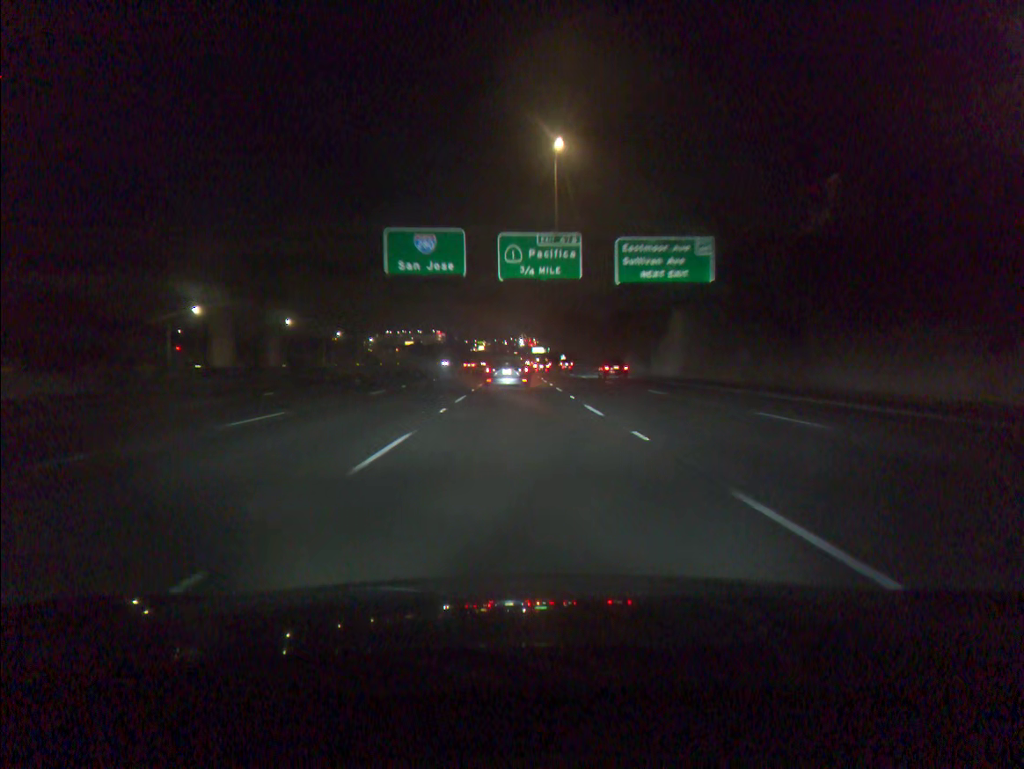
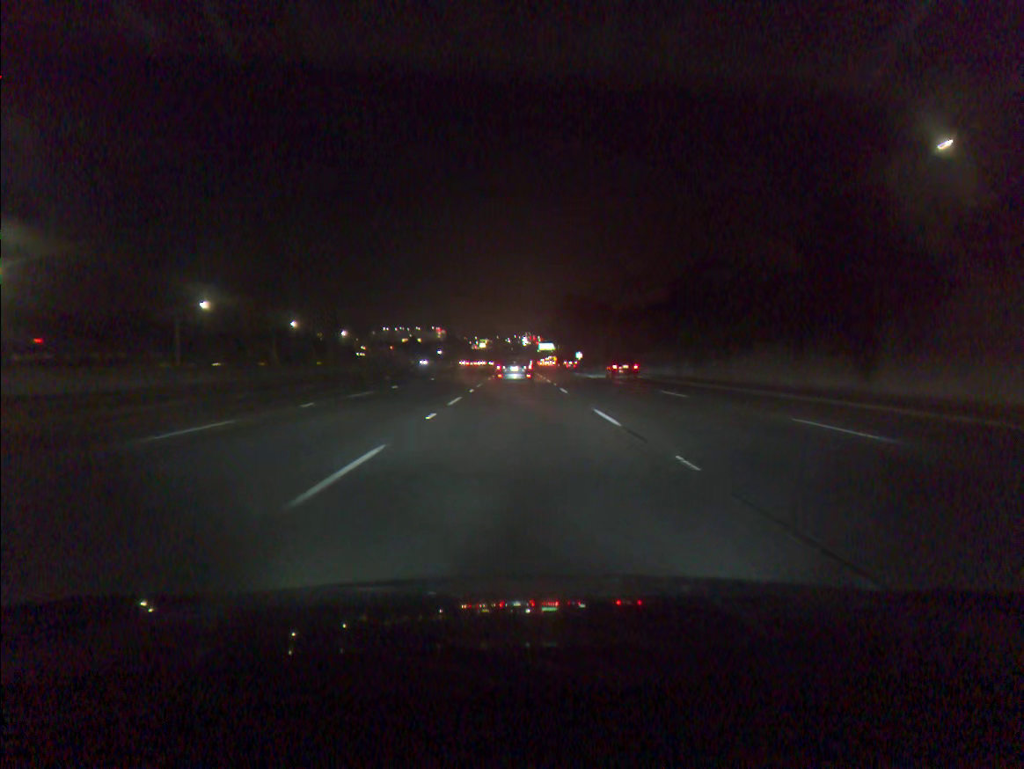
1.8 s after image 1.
(-0.3, +47.0) m; 0°
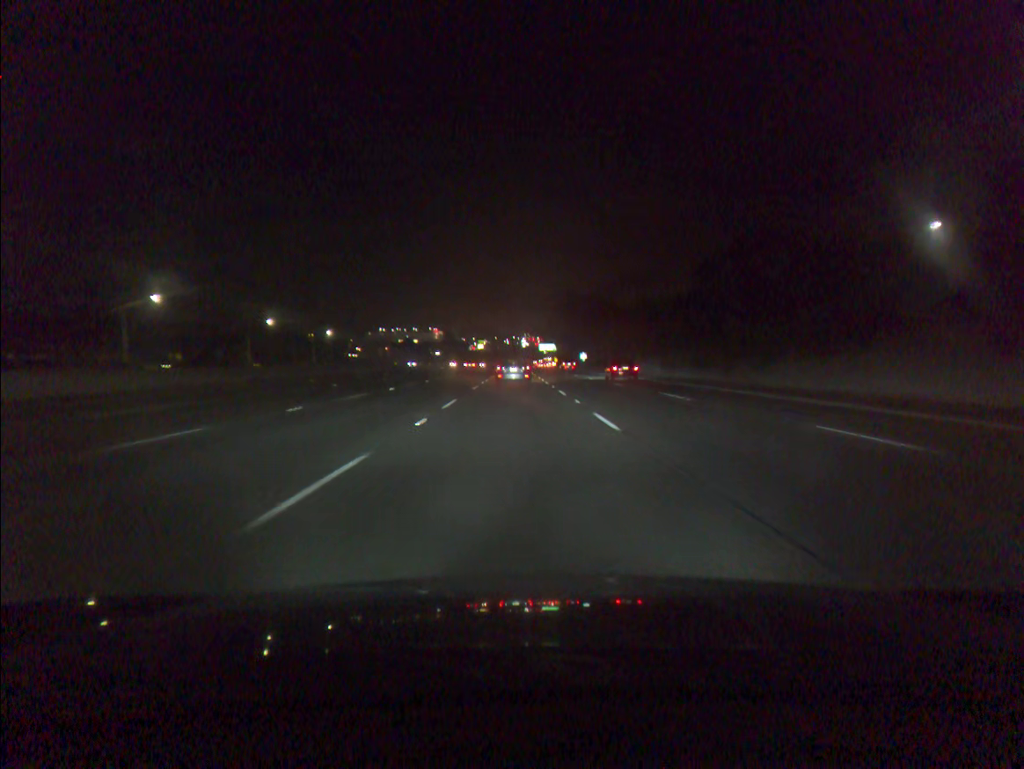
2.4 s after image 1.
(0.0, +15.5) m; 0°
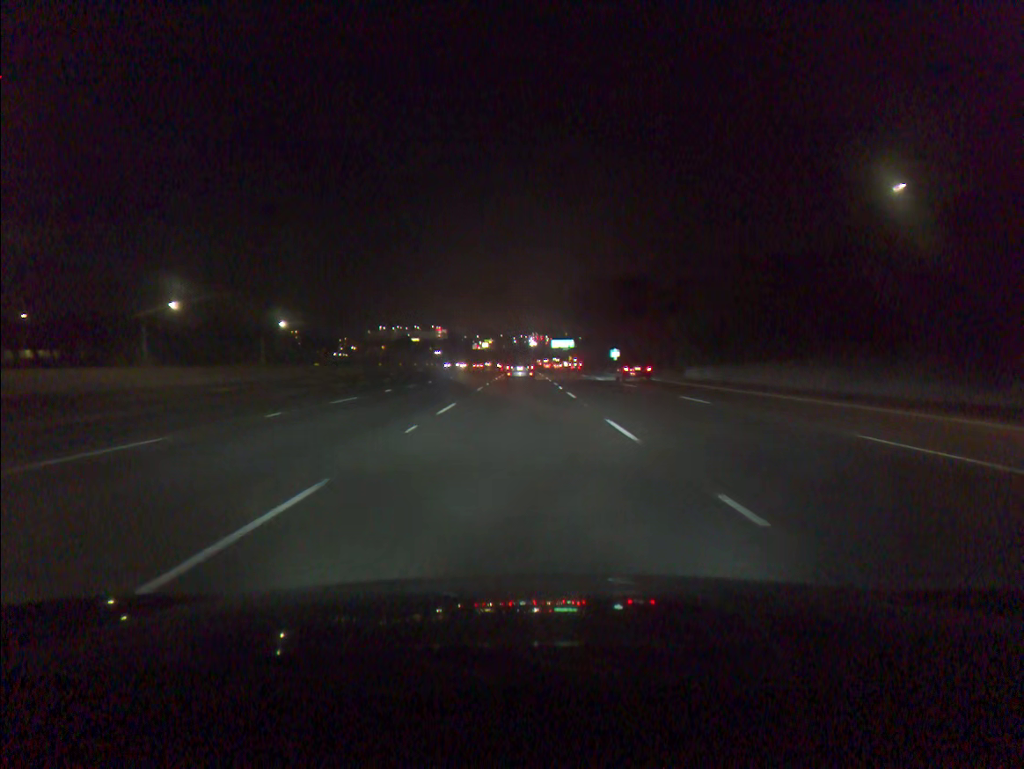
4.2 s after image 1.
(-0.2, +45.8) m; -1°
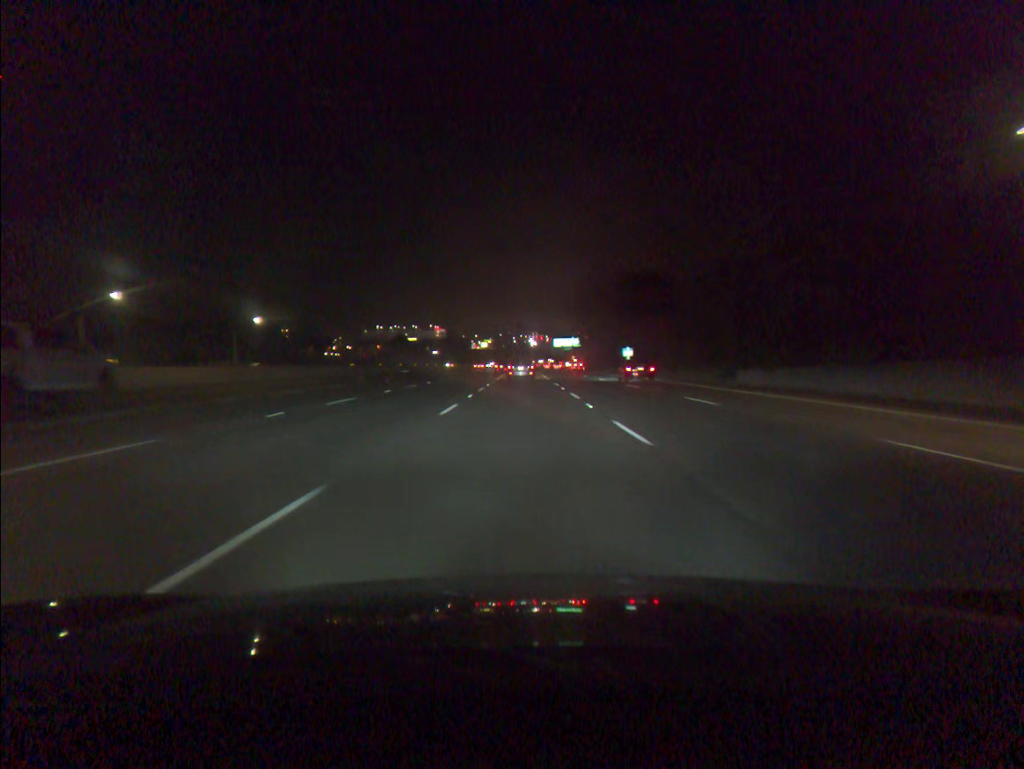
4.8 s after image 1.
(0.0, +15.1) m; 0°
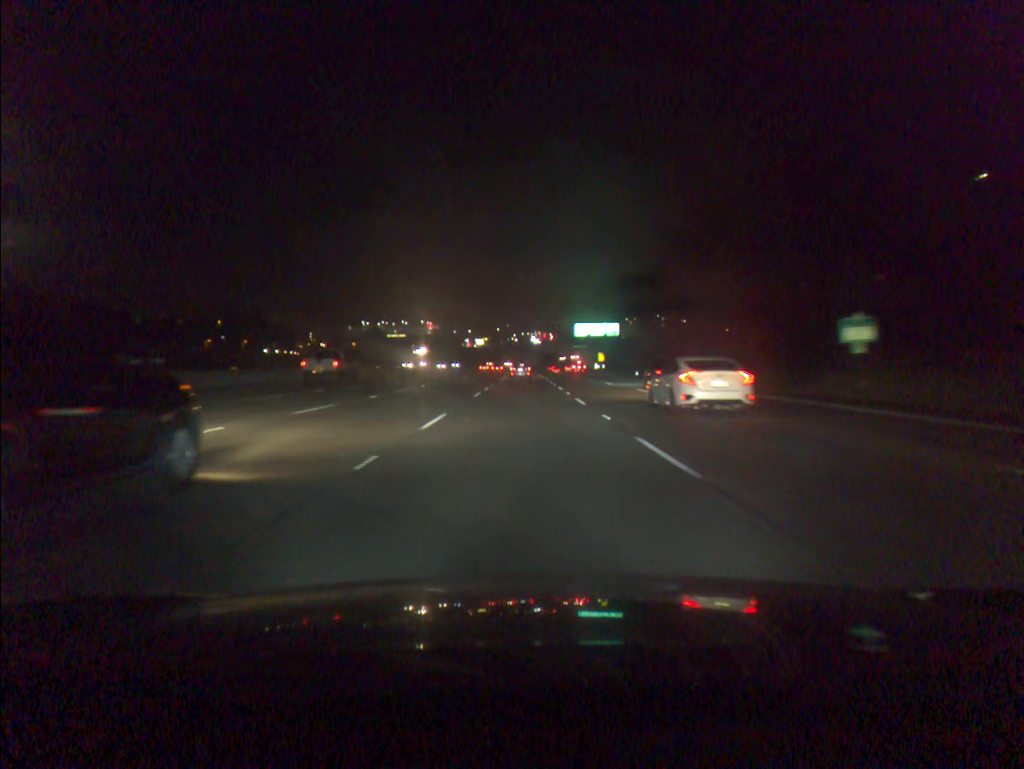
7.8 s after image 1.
(+0.4, +76.4) m; 0°
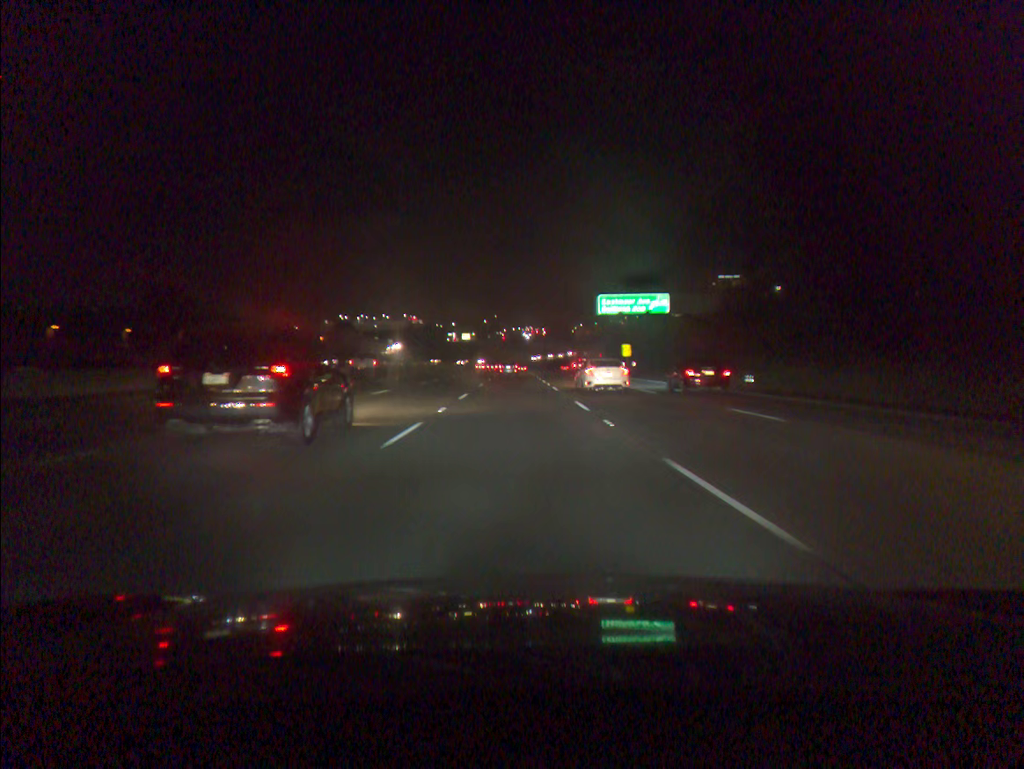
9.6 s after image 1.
(+0.2, +47.0) m; +1°
